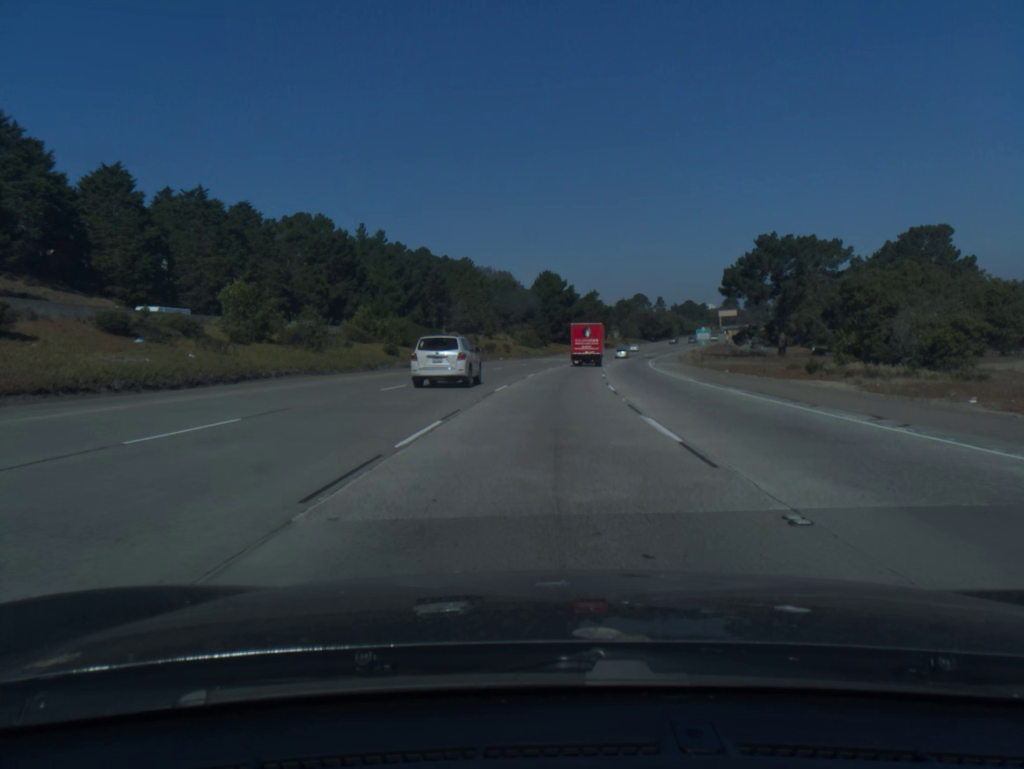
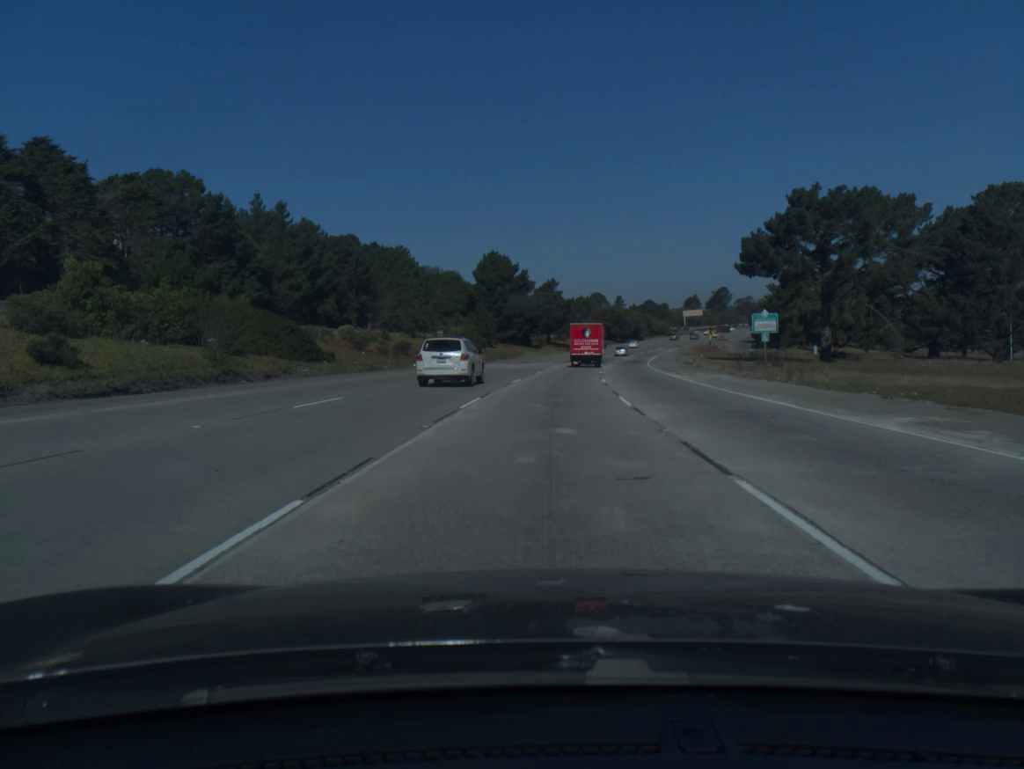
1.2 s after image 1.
(+1.1, +36.5) m; +3°
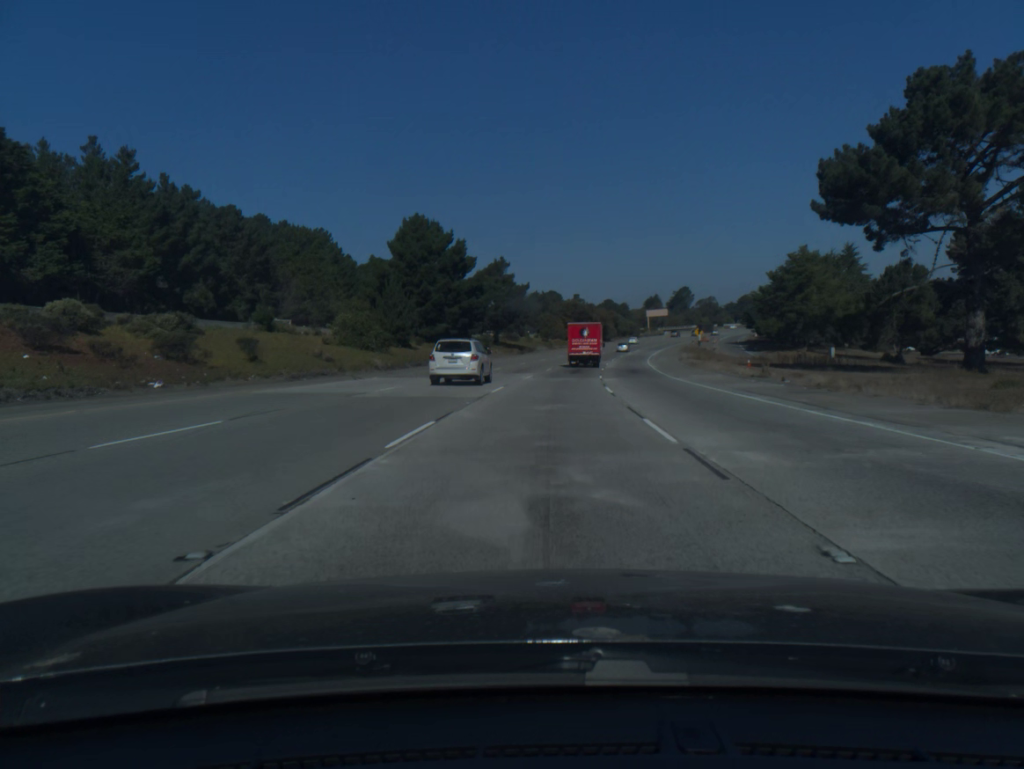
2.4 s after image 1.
(+1.1, +36.2) m; +3°
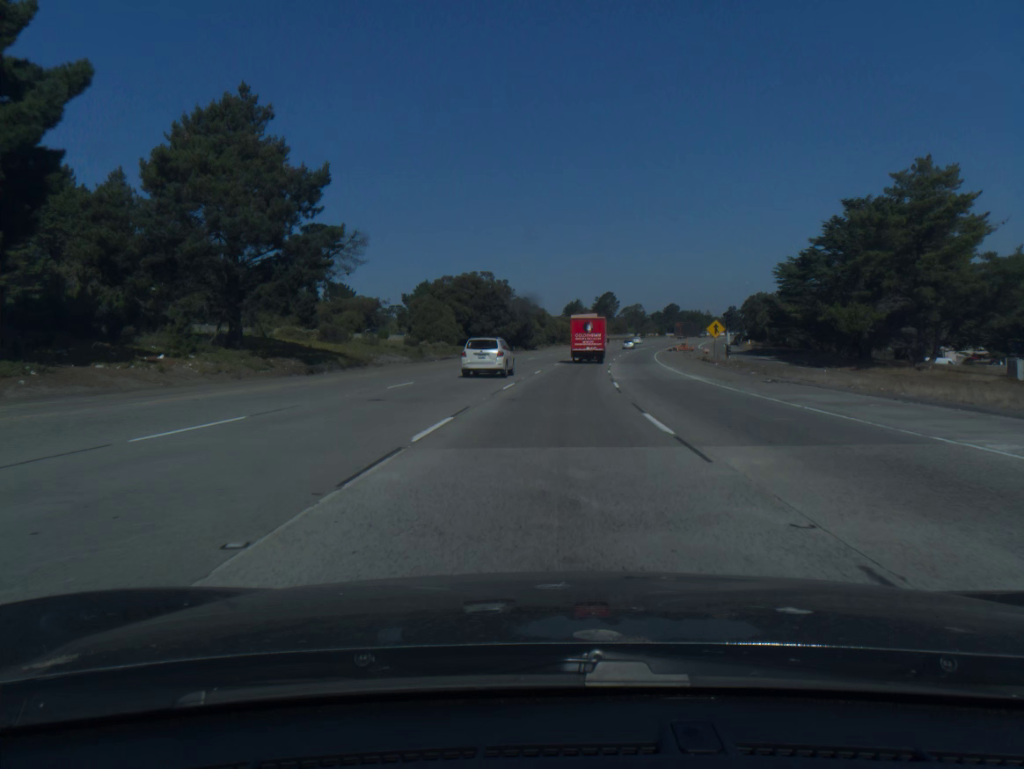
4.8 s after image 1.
(+4.2, +71.7) m; +7°
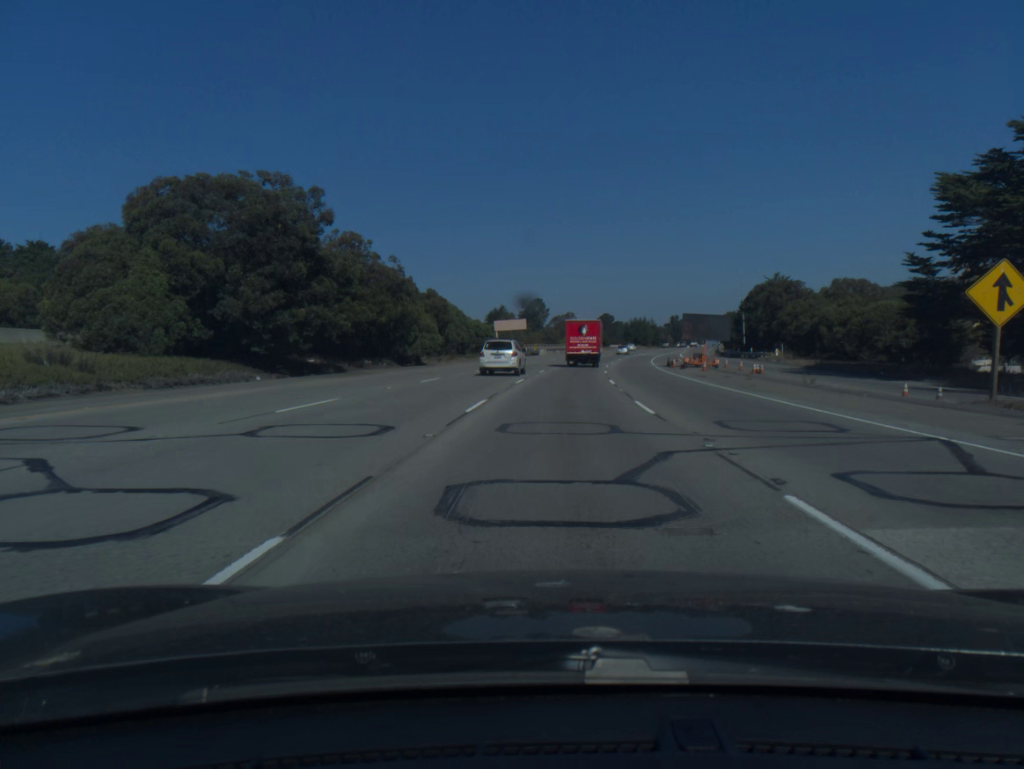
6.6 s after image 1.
(+2.3, +52.9) m; +5°
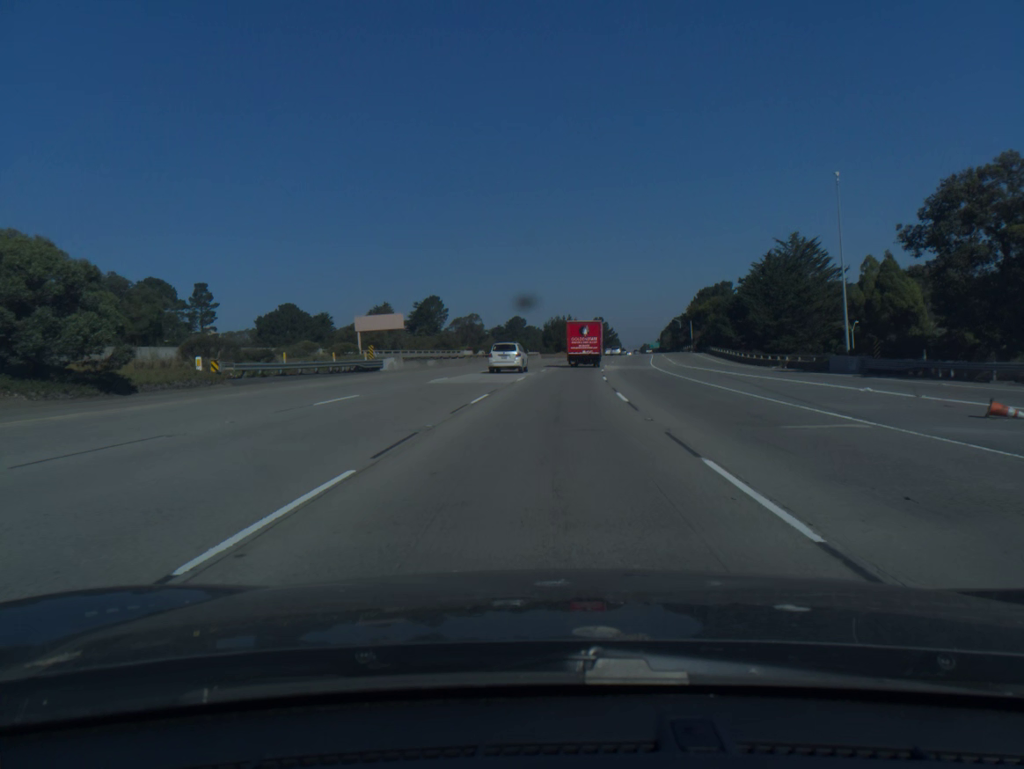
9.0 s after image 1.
(+4.1, +69.2) m; +7°
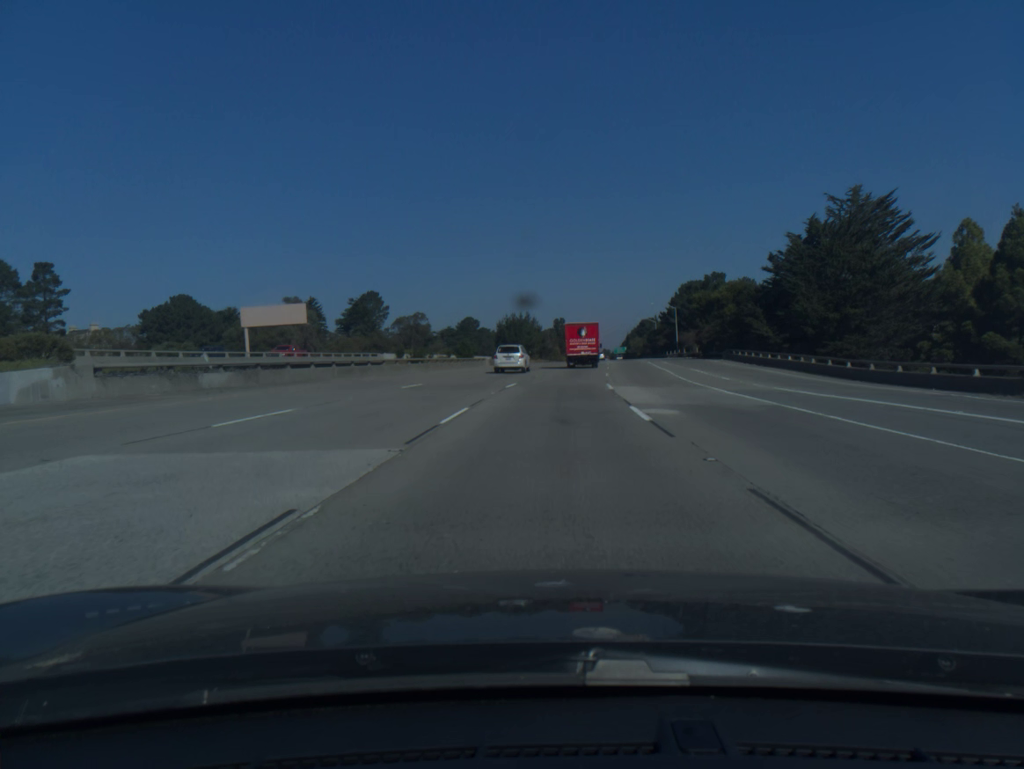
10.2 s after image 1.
(+0.9, +34.4) m; +3°
